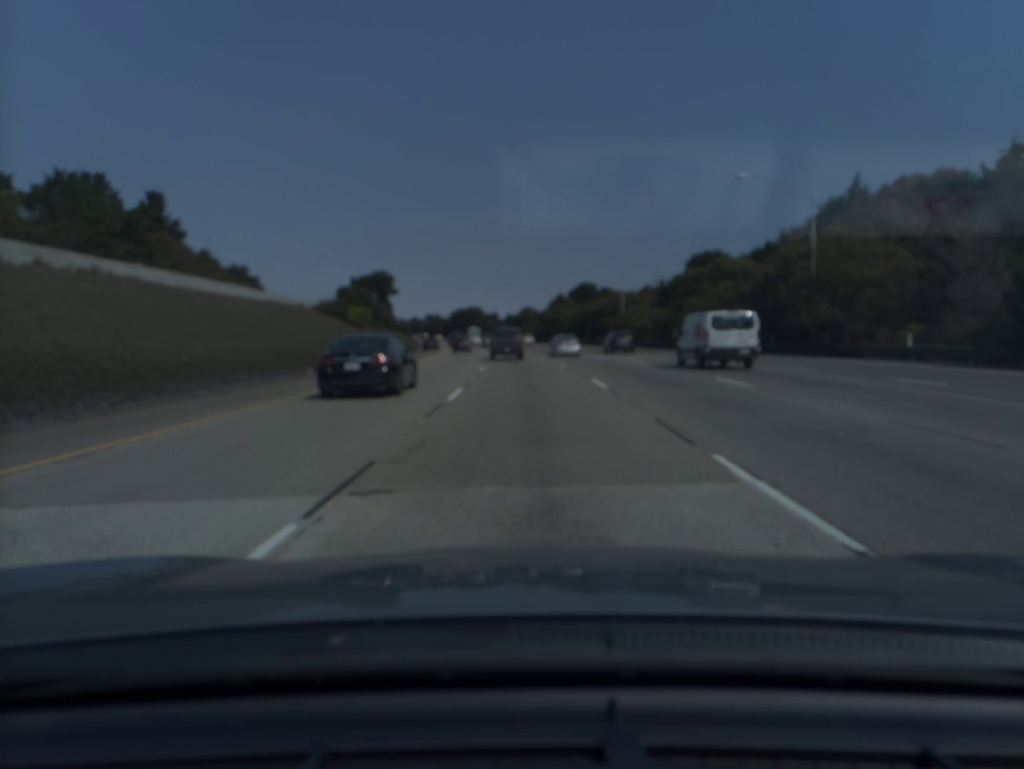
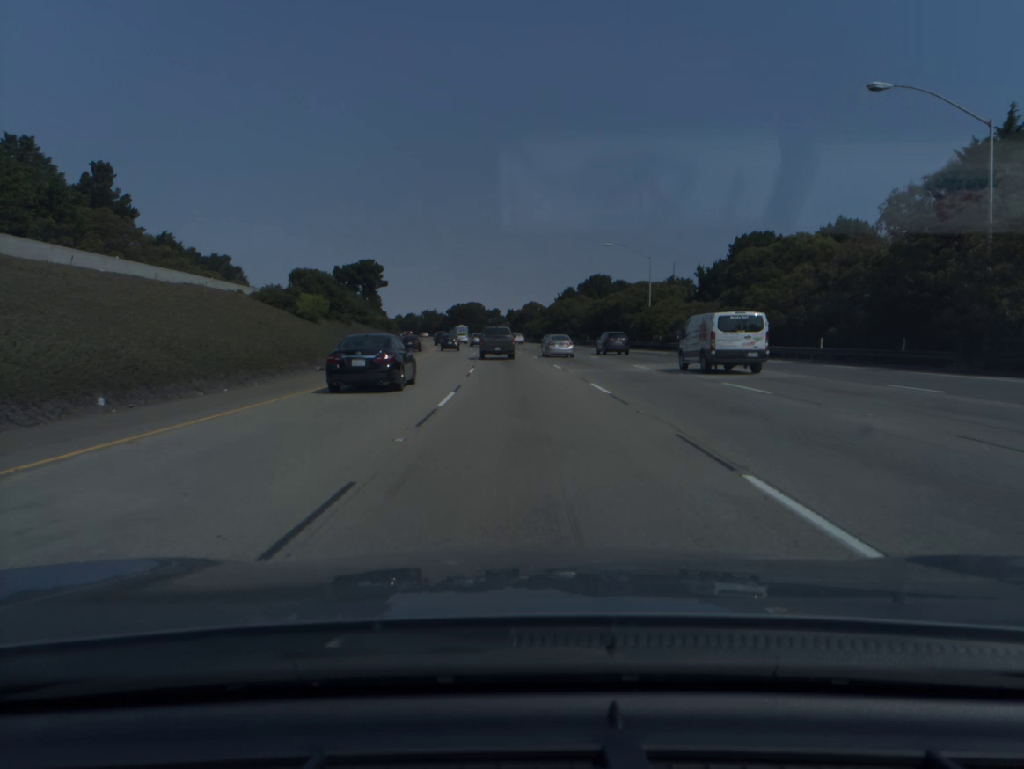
(0.0, +15.8) m; 0°
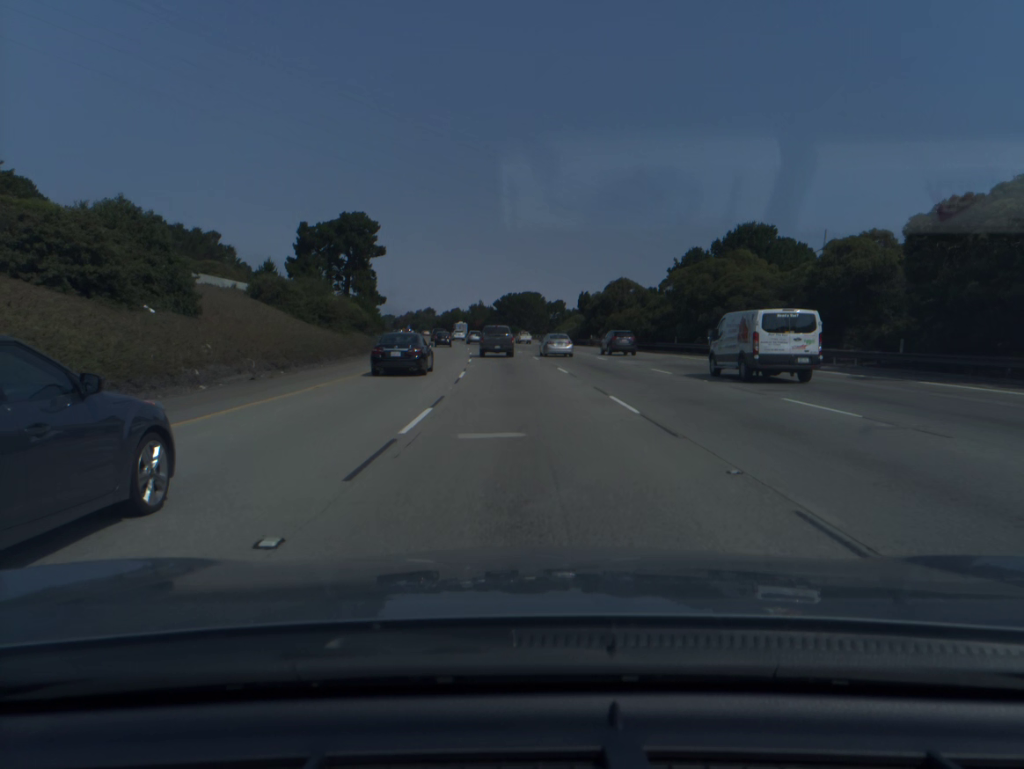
(-2.1, +62.9) m; -4°
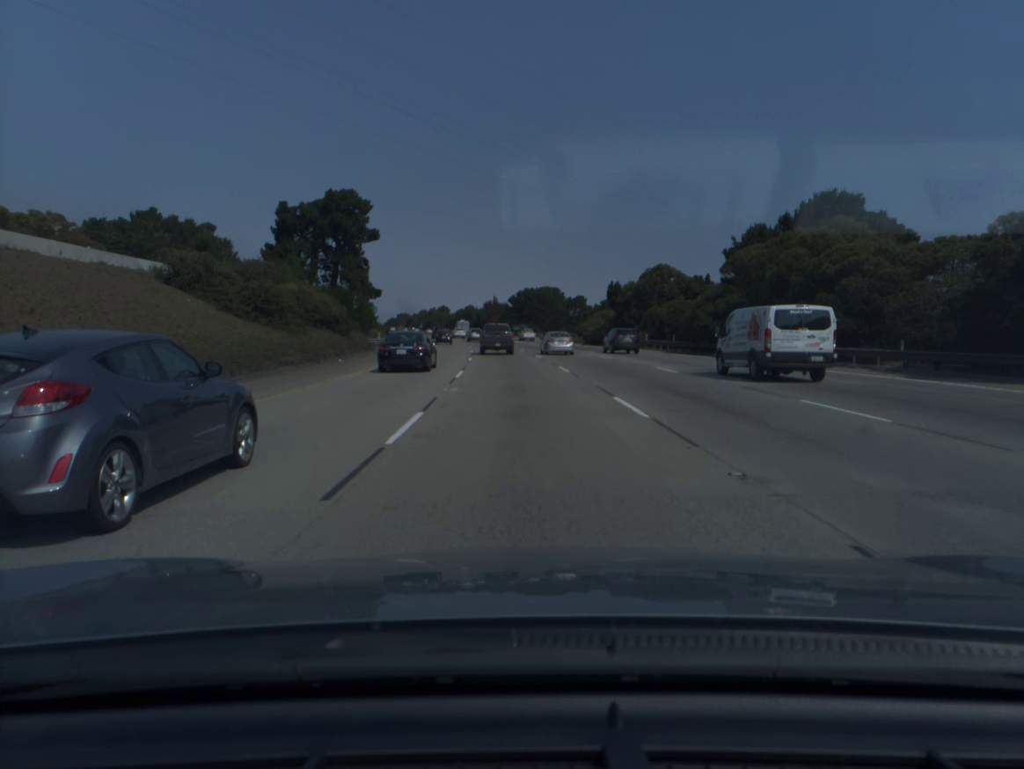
(-0.2, +15.7) m; -1°
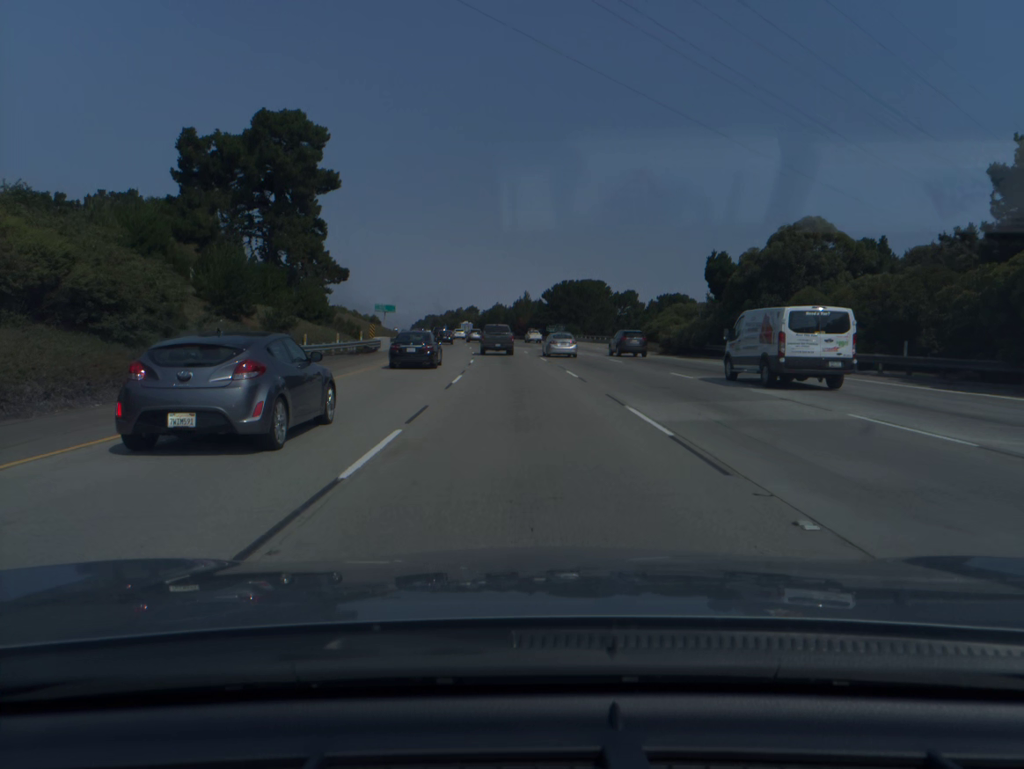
(-0.6, +31.4) m; -2°
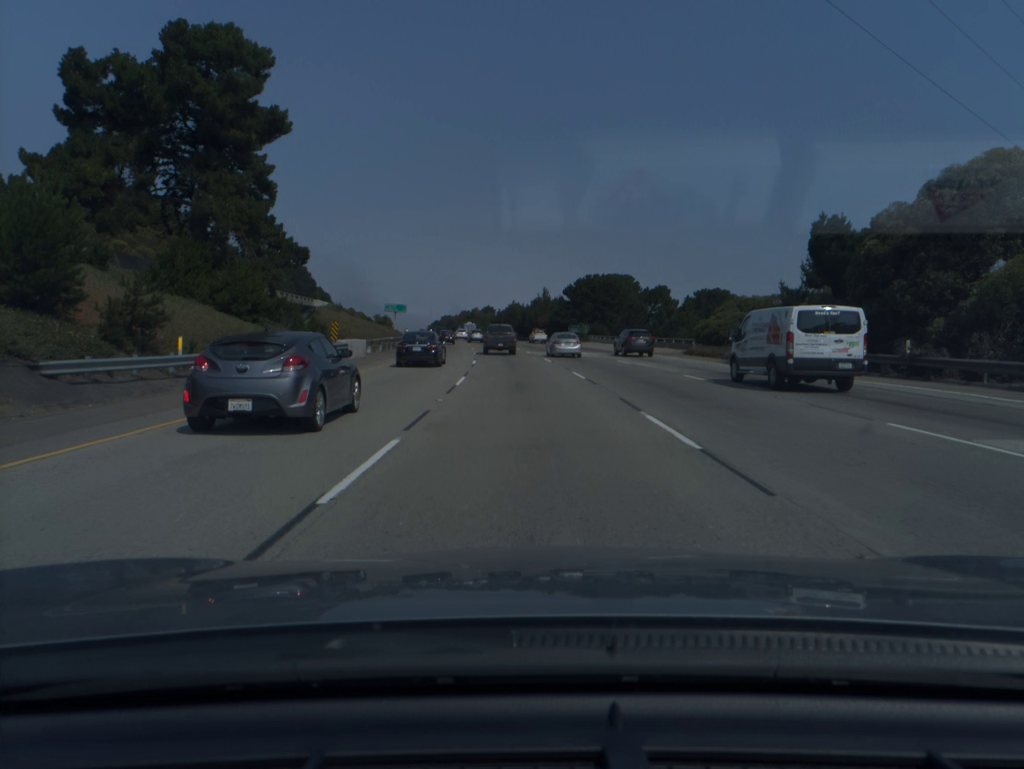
(-0.2, +15.7) m; -1°
